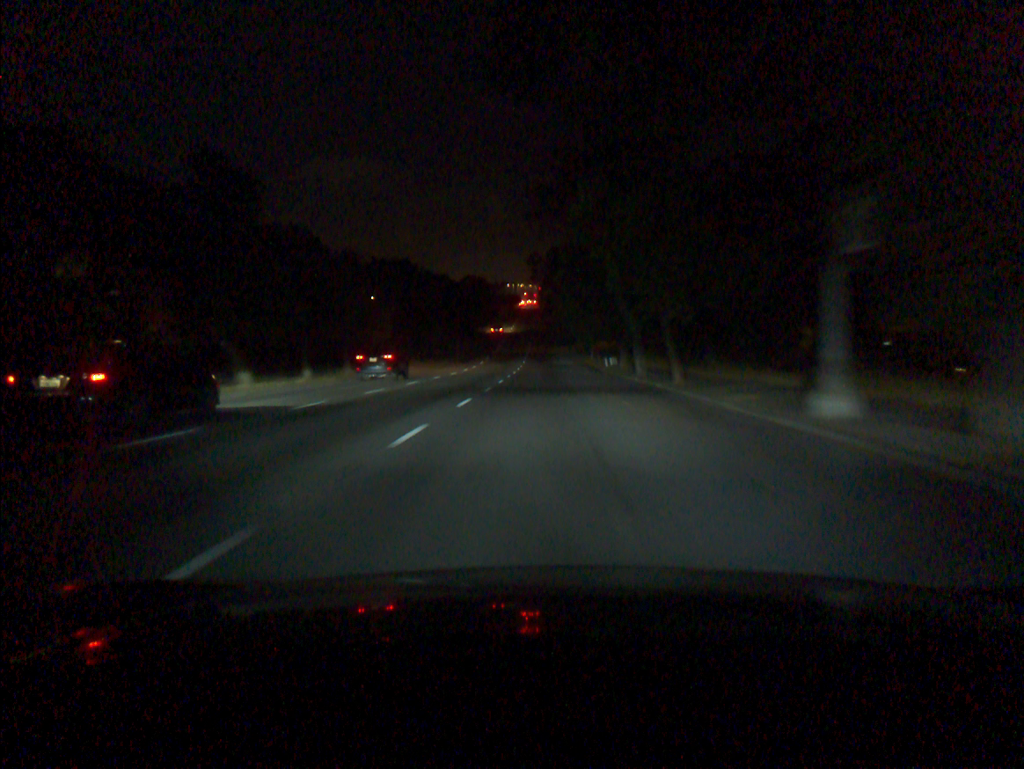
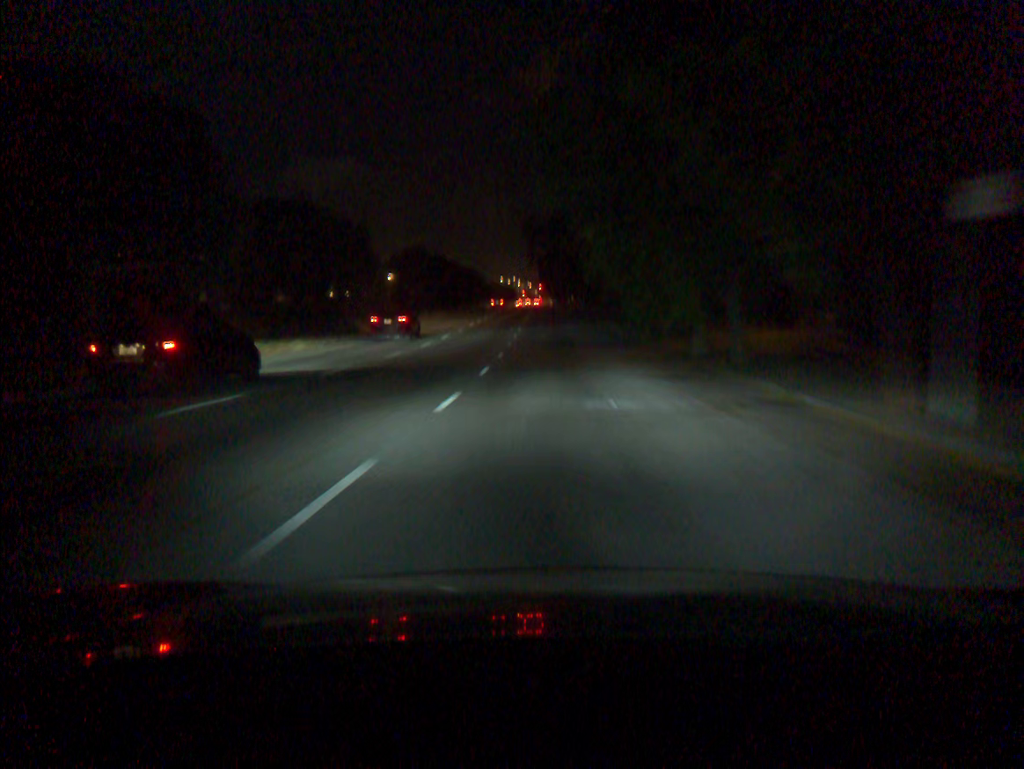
(-0.2, +64.0) m; 0°
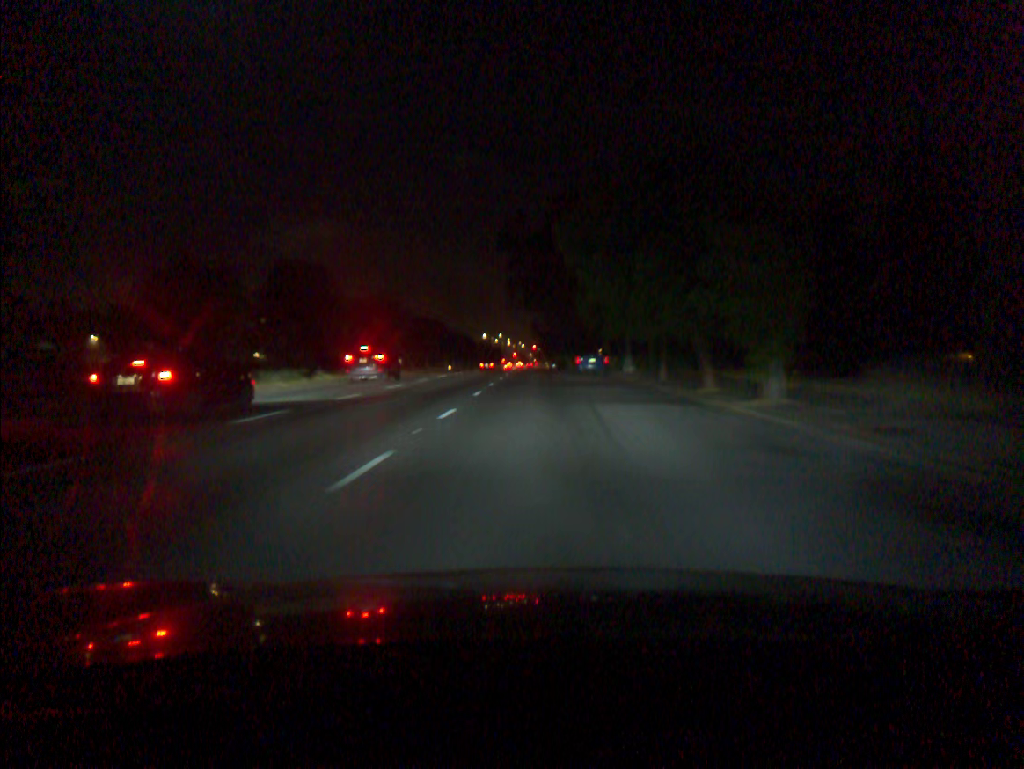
(+0.5, +61.8) m; 0°
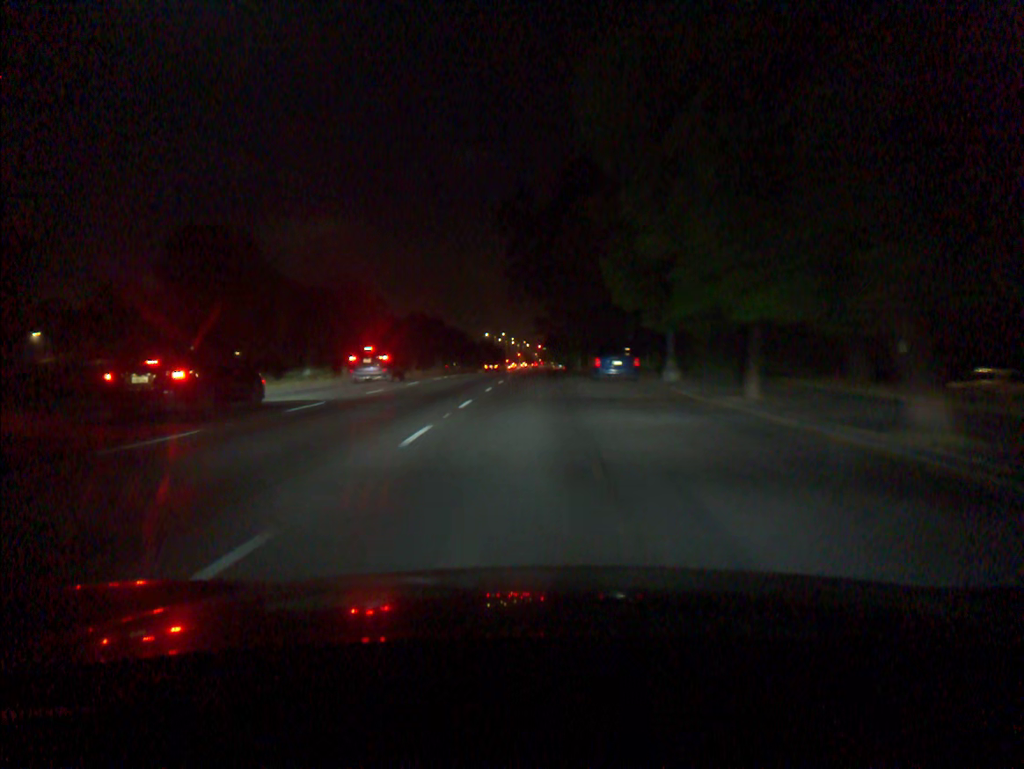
(0.0, +11.6) m; 0°
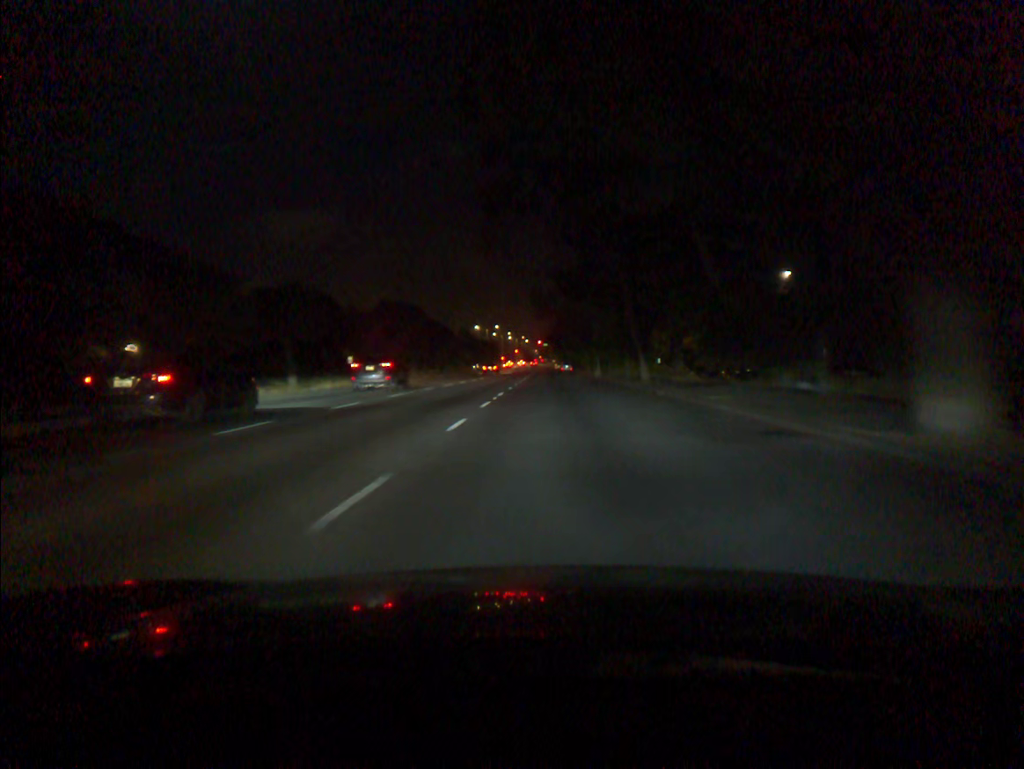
(-0.2, +33.5) m; 0°
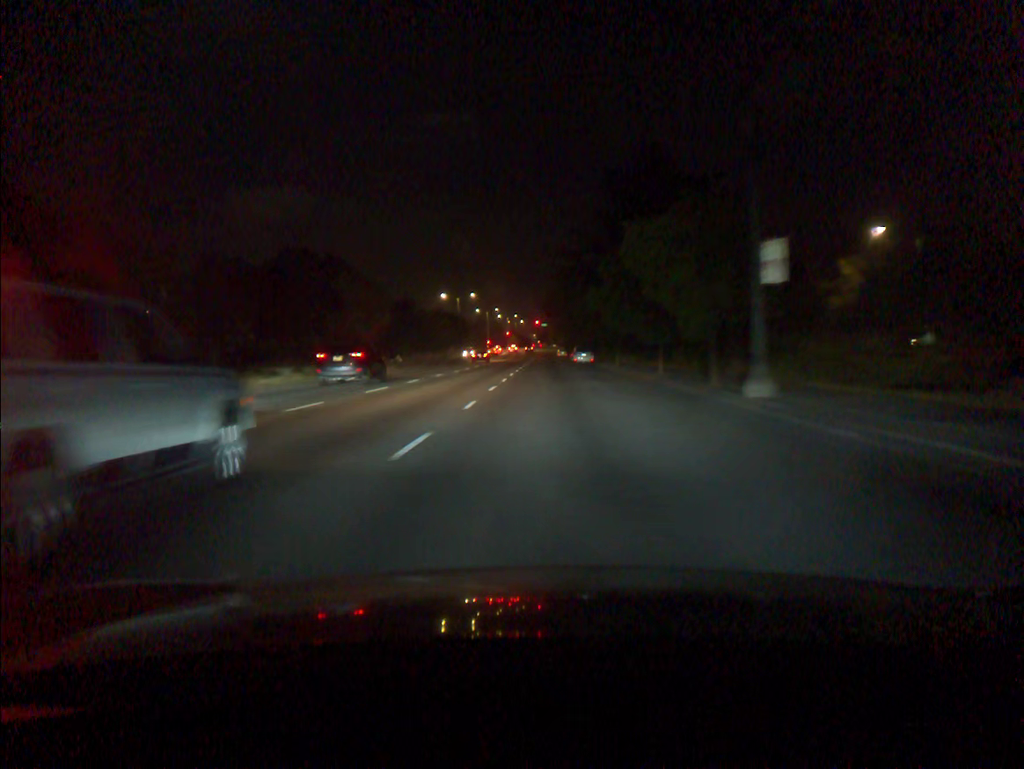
(+0.2, +54.1) m; 0°
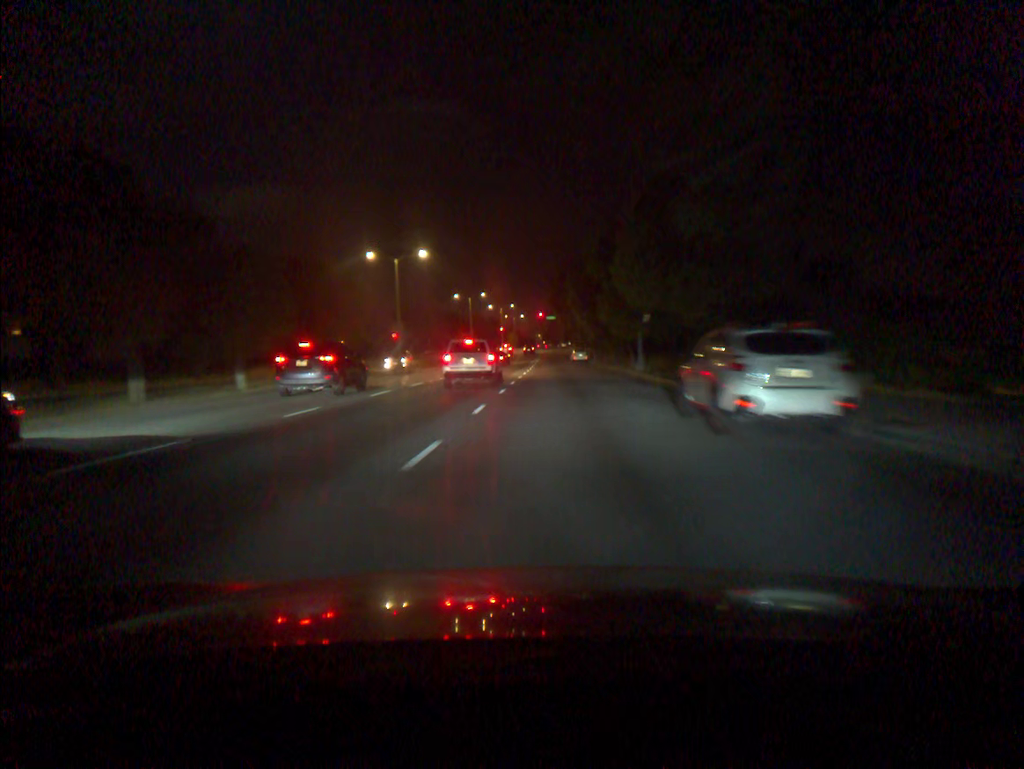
(-0.2, +51.4) m; -1°
